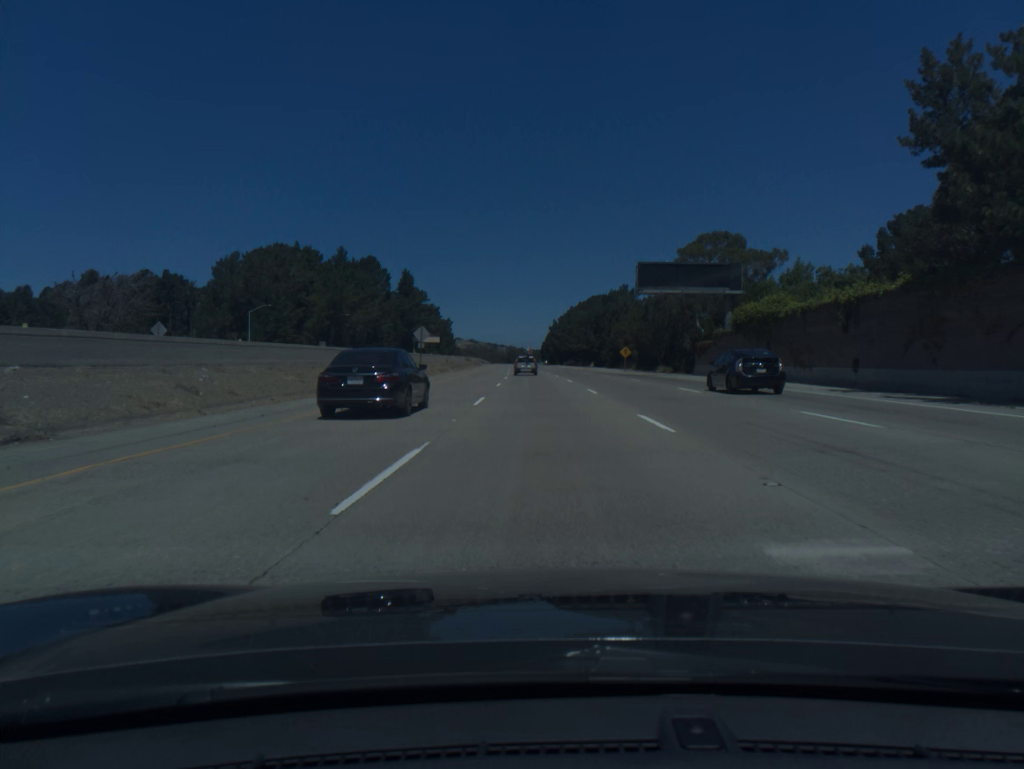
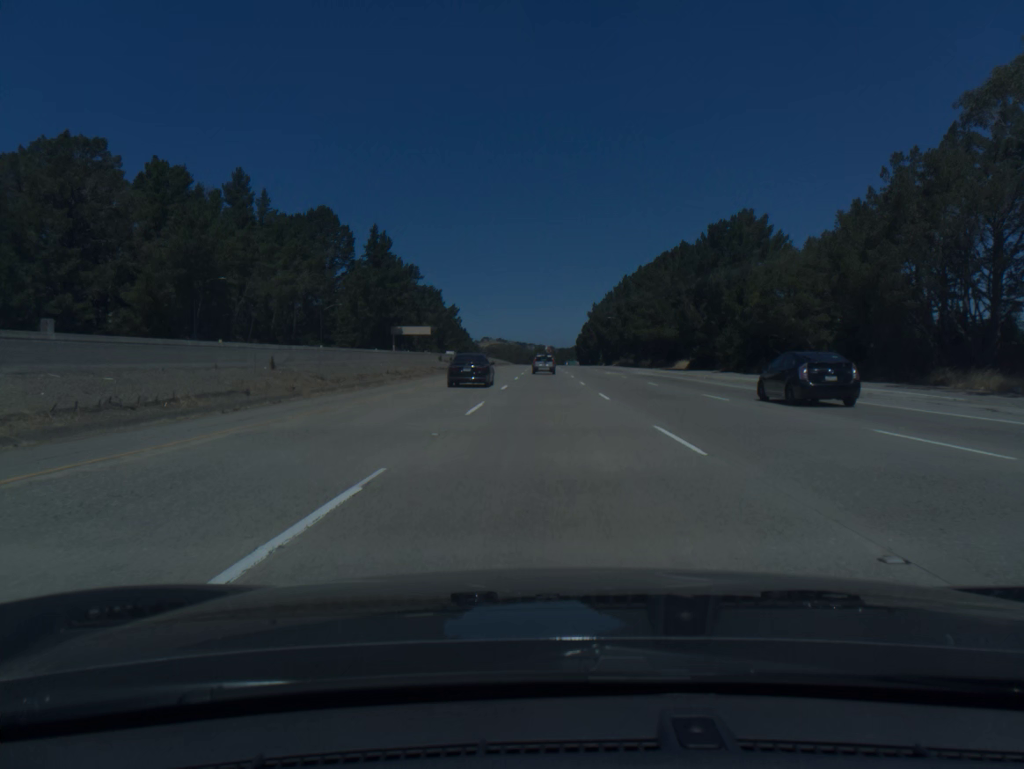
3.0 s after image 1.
(-1.8, +90.8) m; -2°
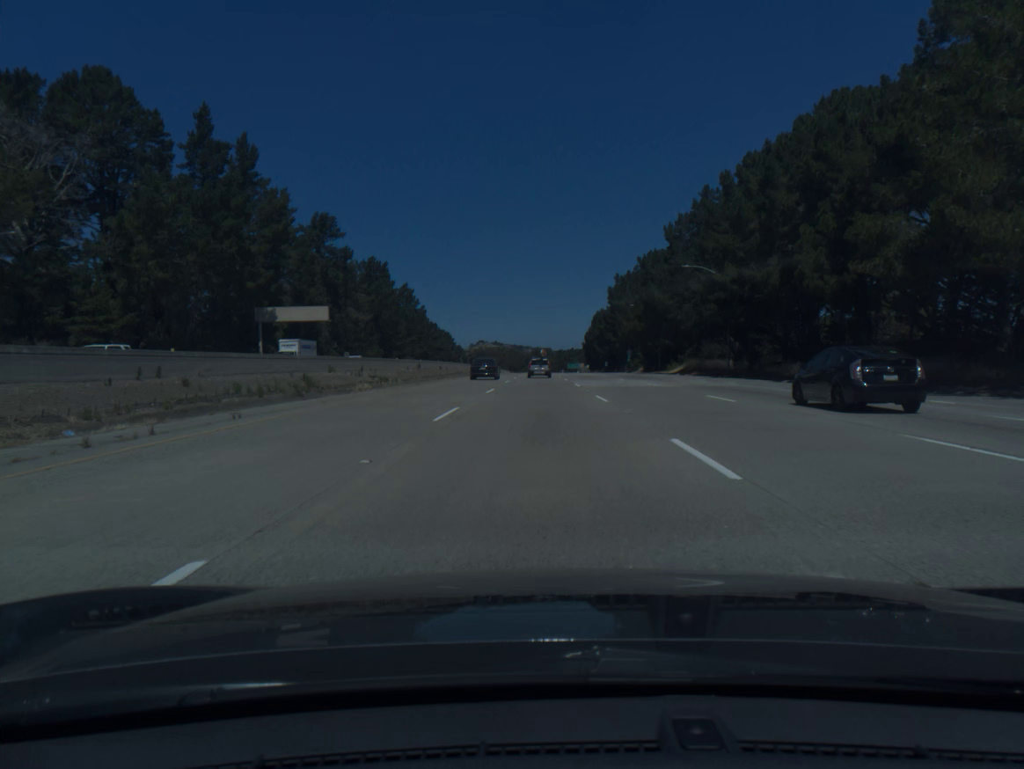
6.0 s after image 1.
(+0.4, +90.2) m; 0°
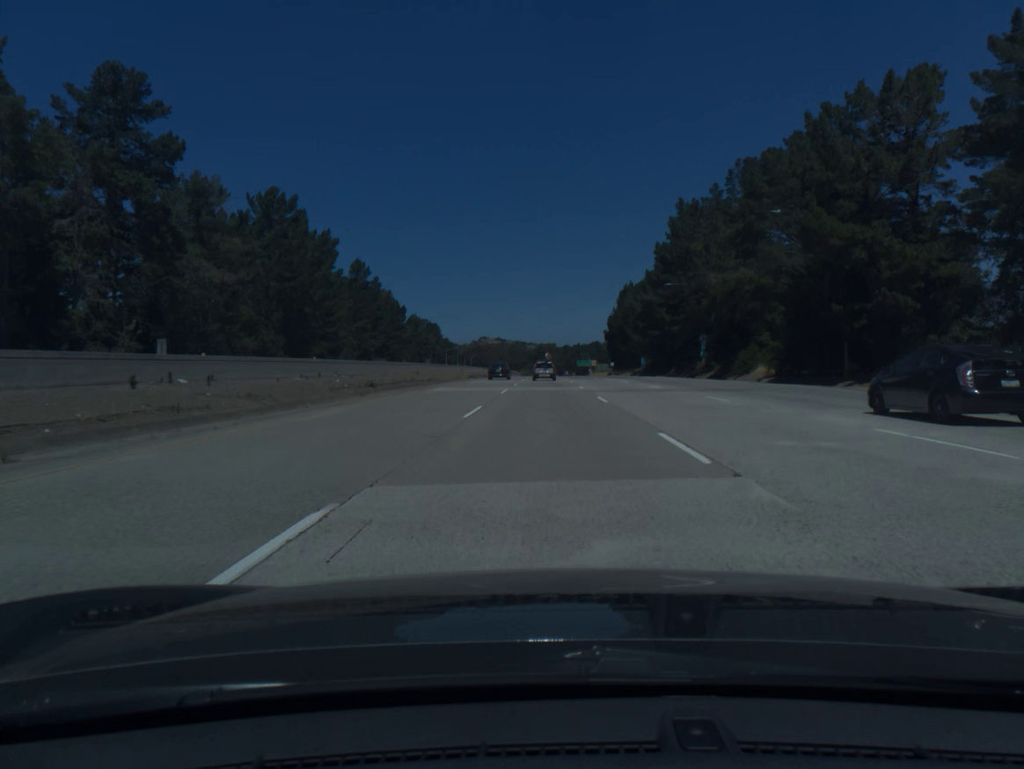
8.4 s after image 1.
(-0.3, +71.4) m; 0°
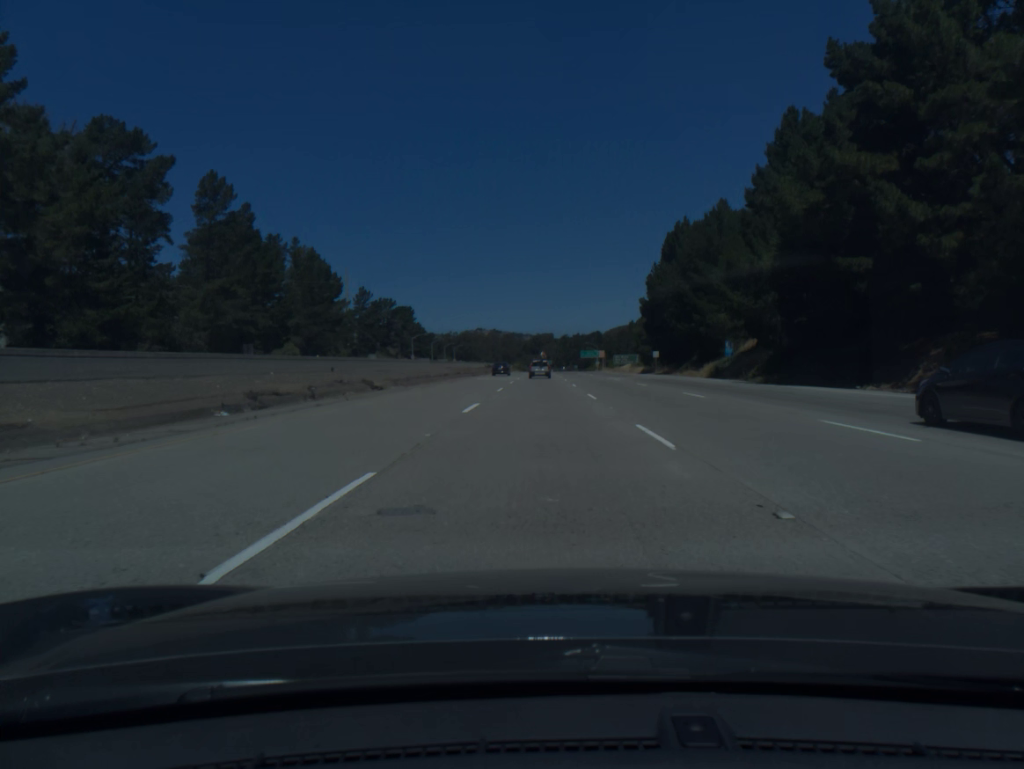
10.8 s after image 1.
(+0.3, +71.4) m; 0°
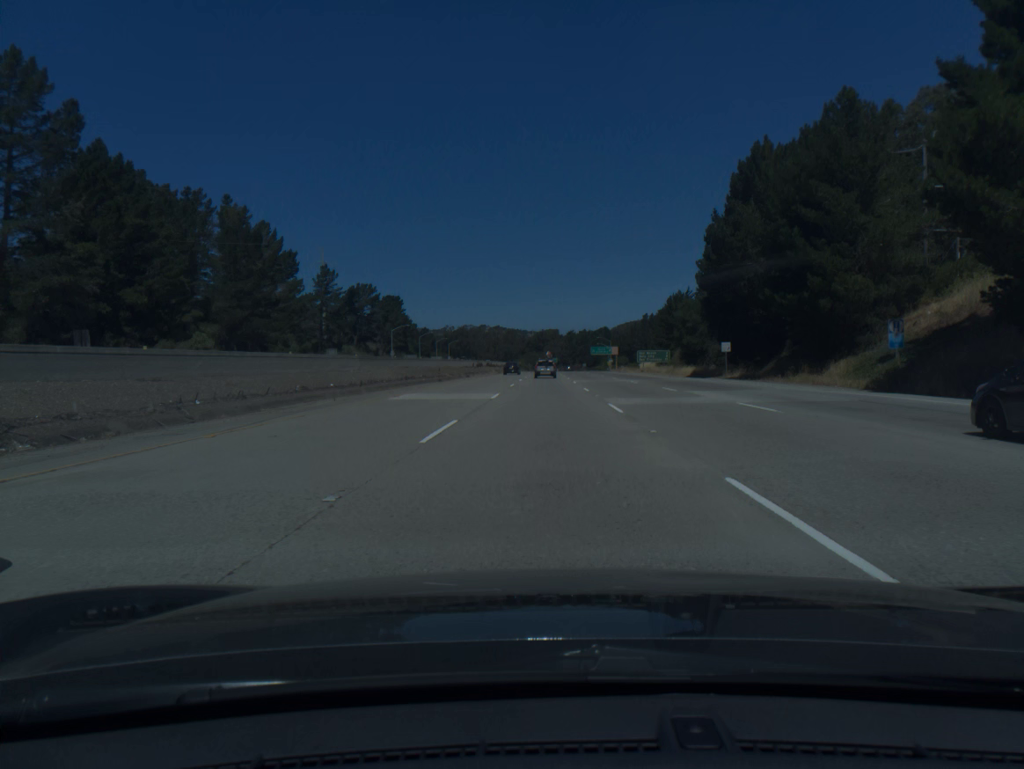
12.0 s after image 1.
(0.0, +35.9) m; 0°
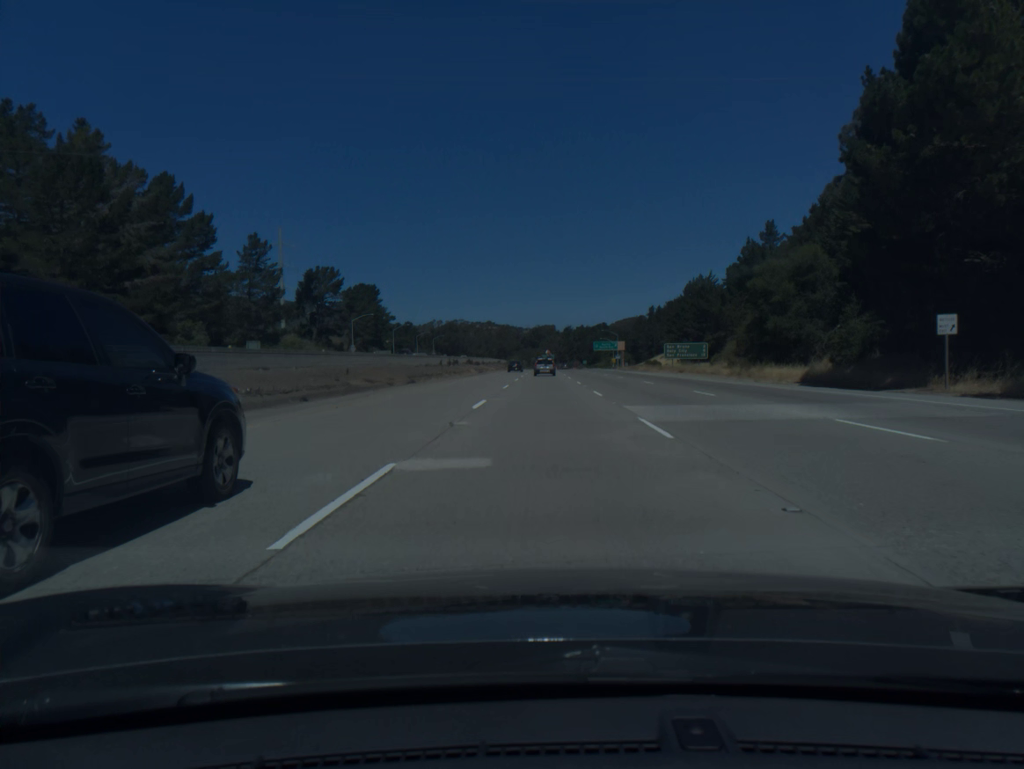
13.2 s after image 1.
(0.0, +36.2) m; 0°
